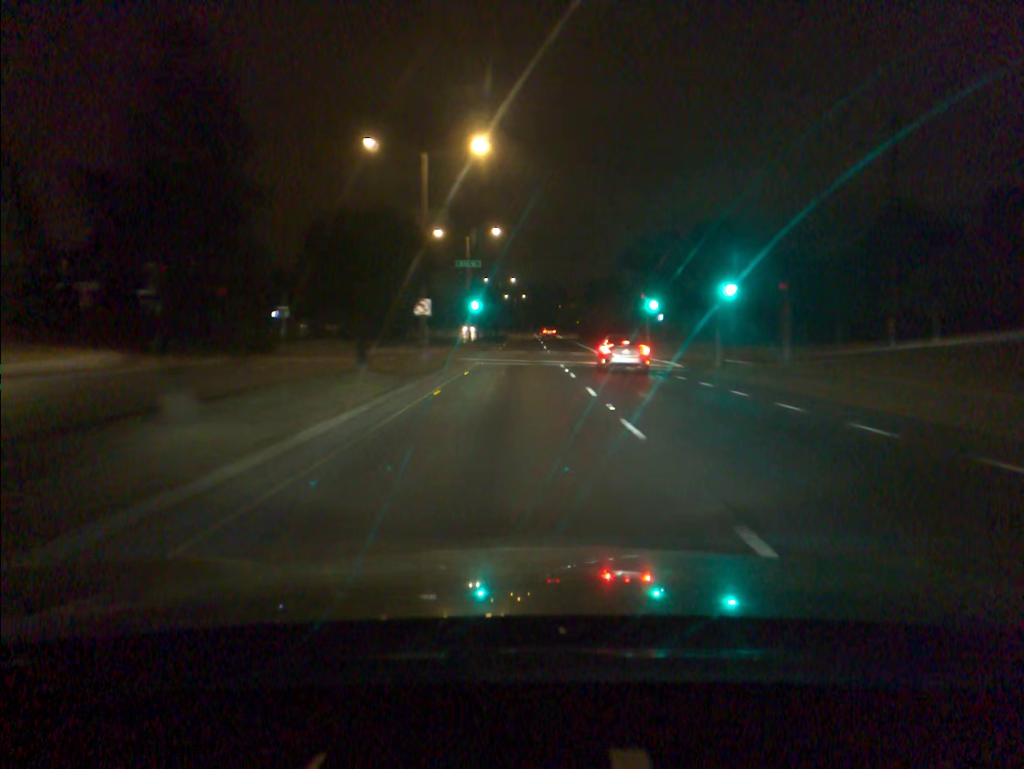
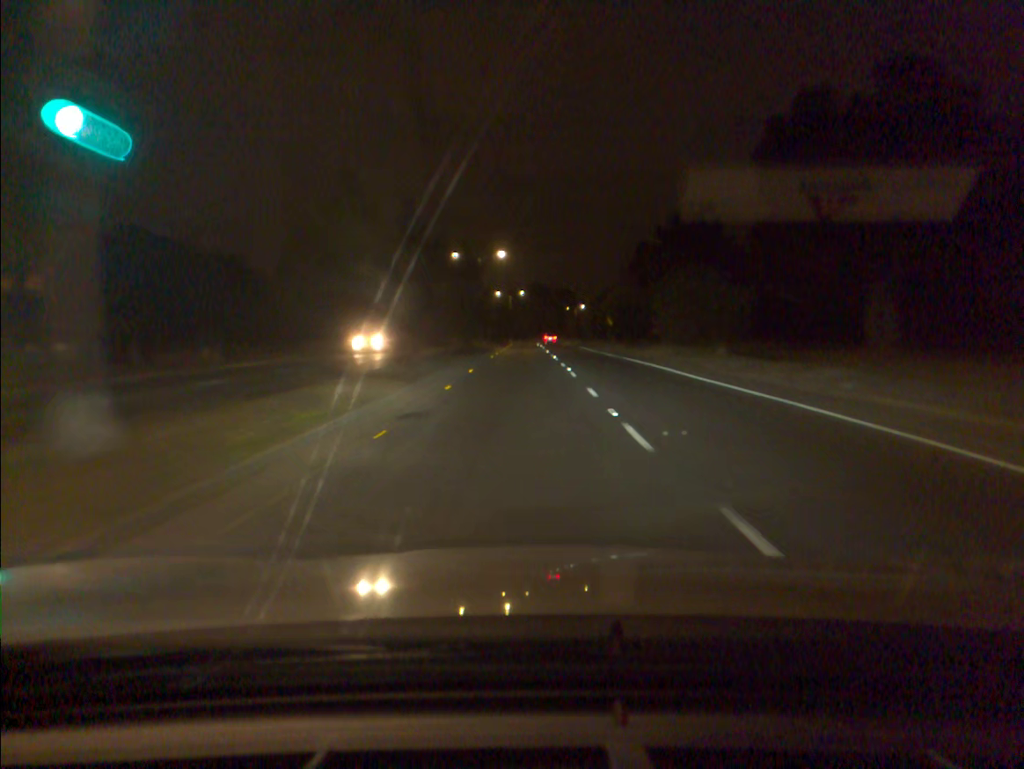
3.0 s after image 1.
(-0.3, +51.4) m; 0°
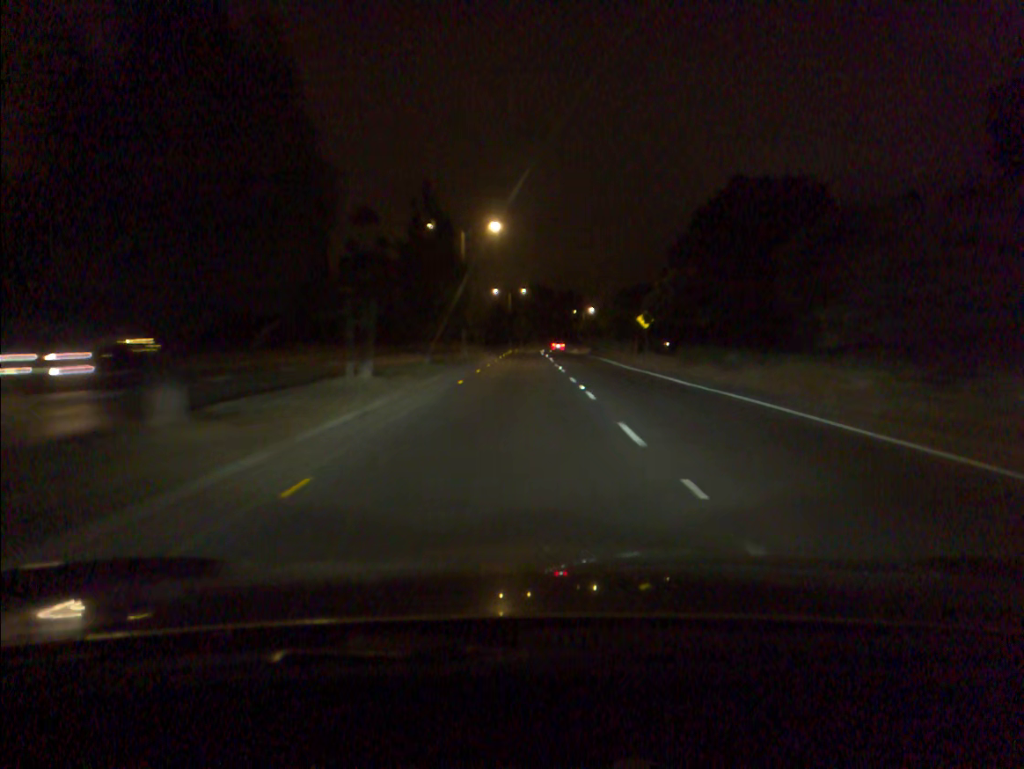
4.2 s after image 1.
(0.0, +21.2) m; 0°
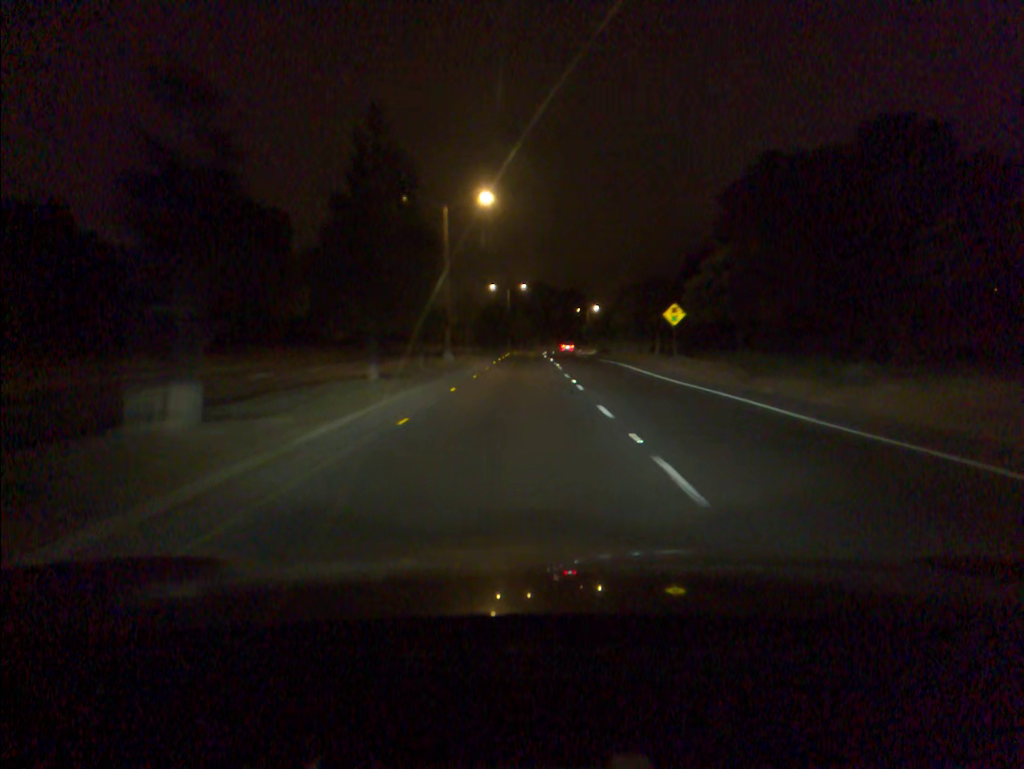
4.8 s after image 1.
(0.0, +10.7) m; 0°
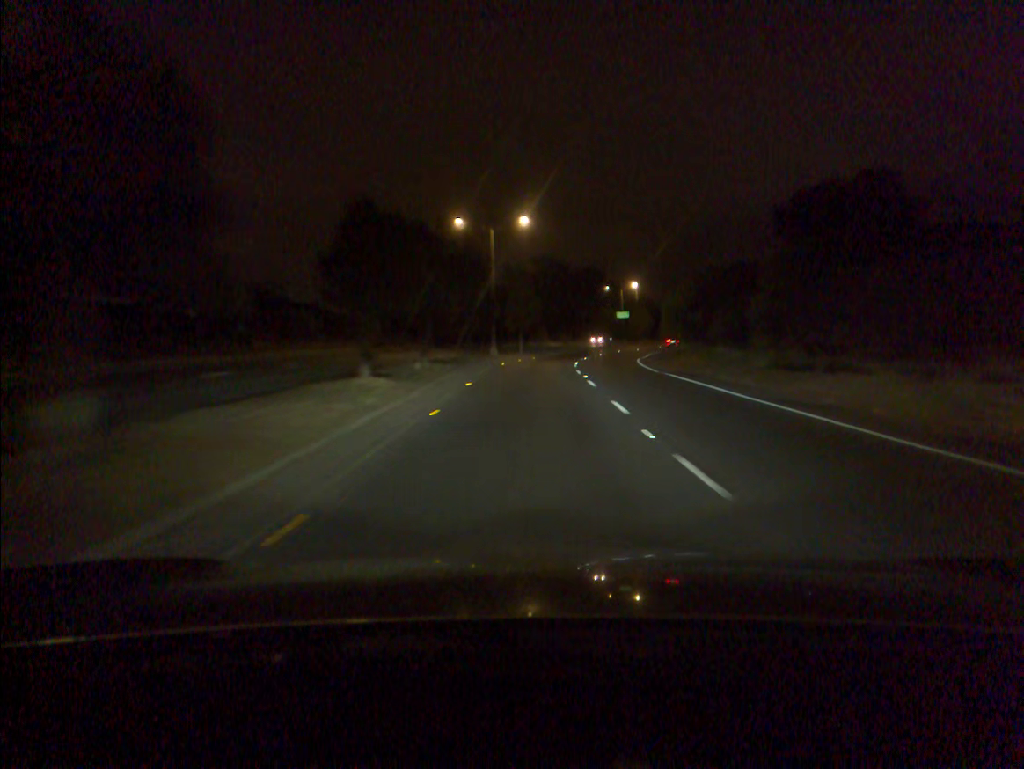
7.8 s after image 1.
(-0.4, +55.9) m; 0°
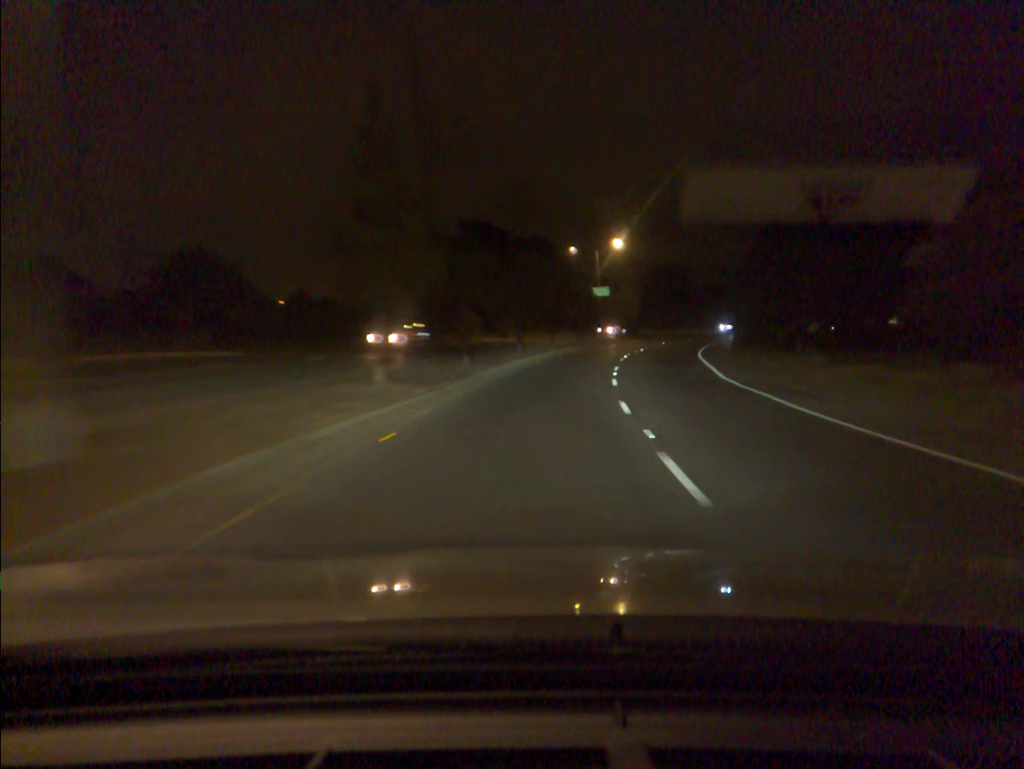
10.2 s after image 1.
(+1.3, +44.4) m; +5°
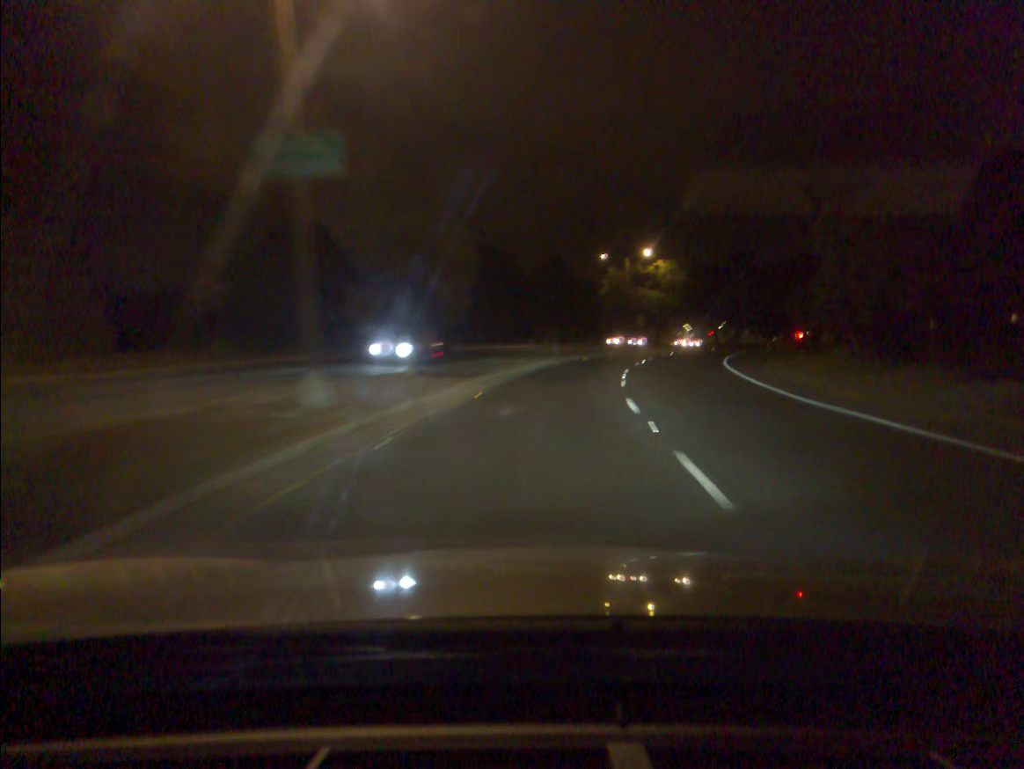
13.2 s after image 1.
(+6.5, +56.6) m; +14°
